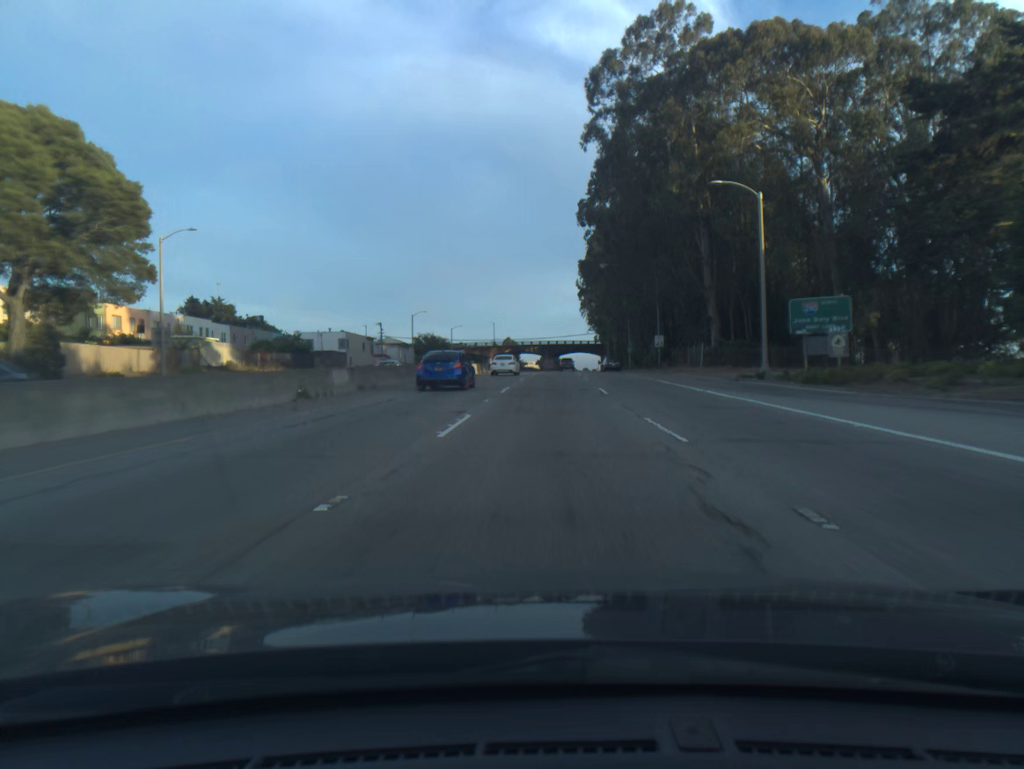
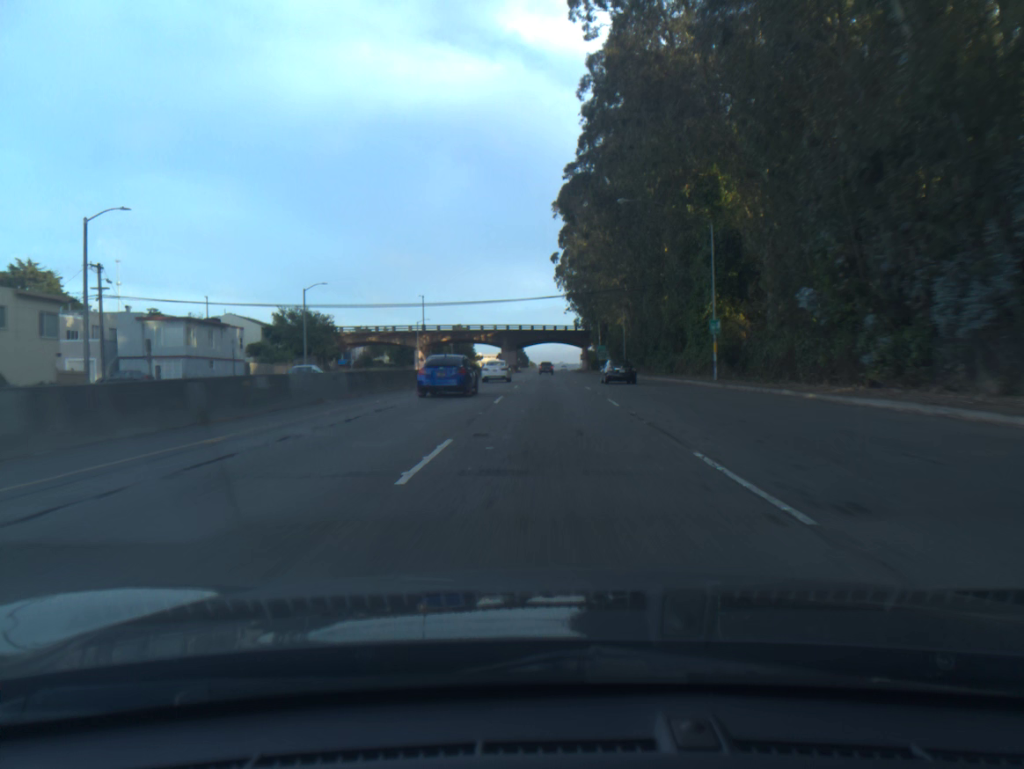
(+1.5, +77.8) m; +2°
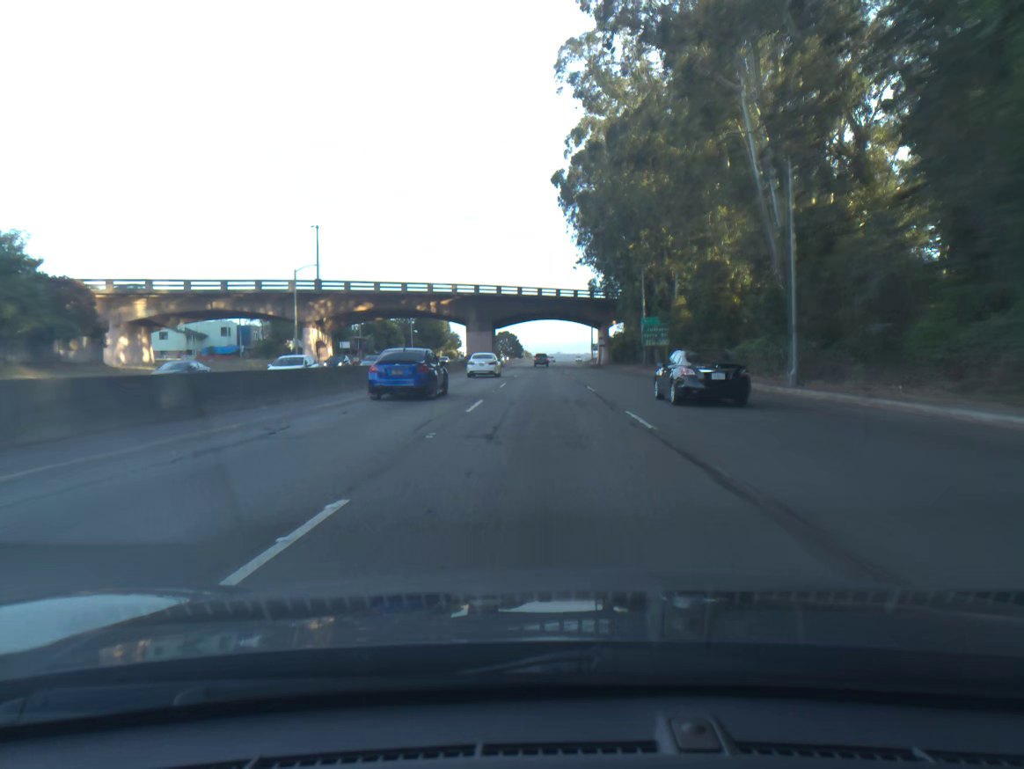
(+0.3, +64.9) m; 0°
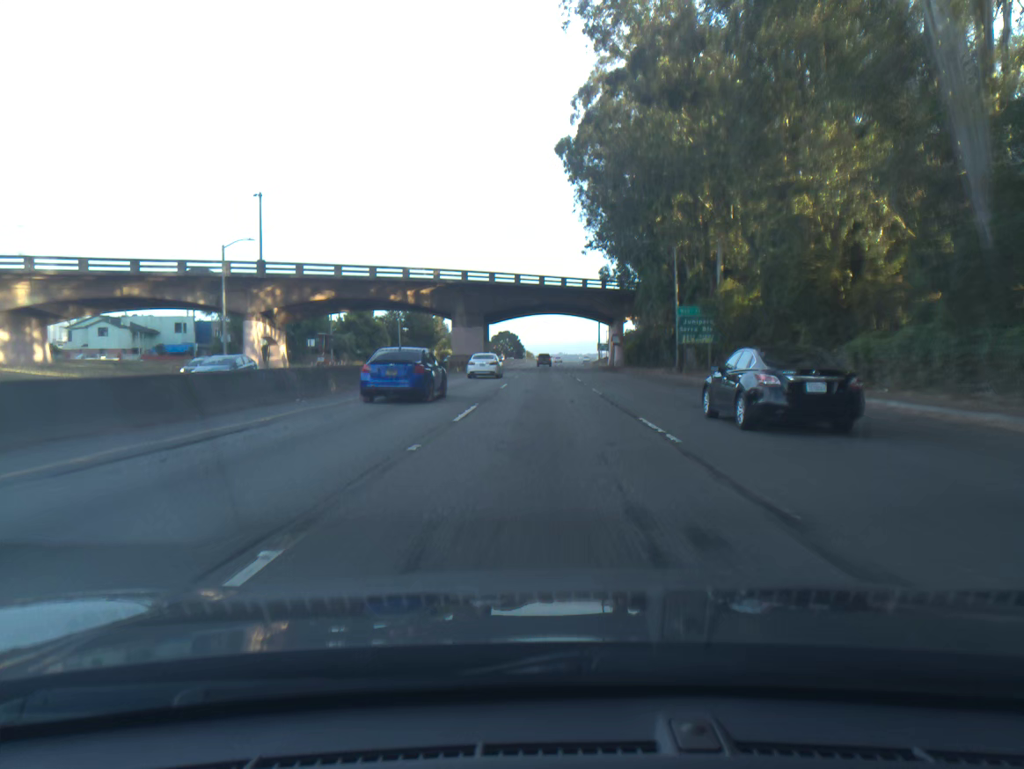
(0.0, +16.7) m; 0°
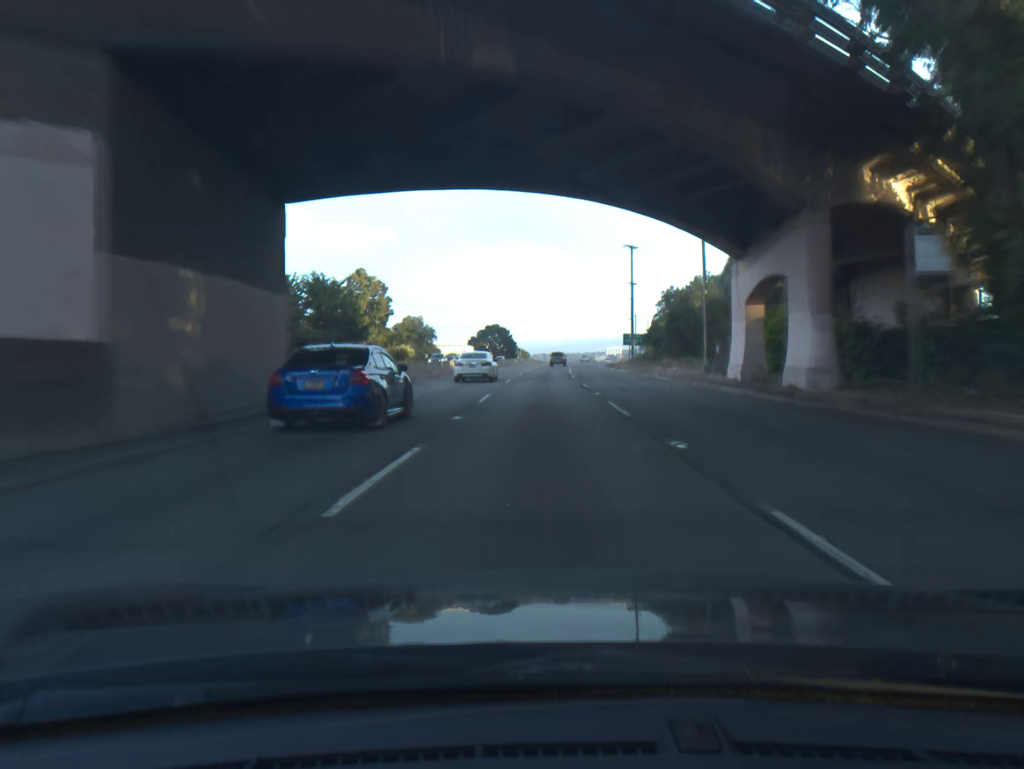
(+0.1, +68.1) m; 0°
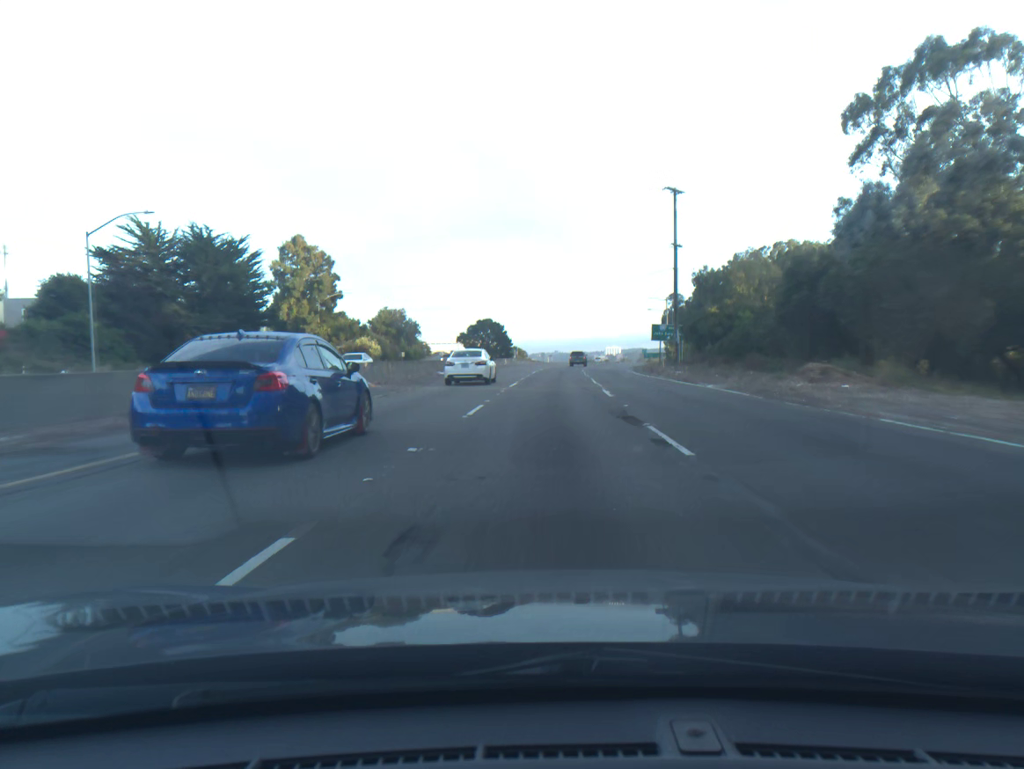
(-0.1, +34.6) m; 0°
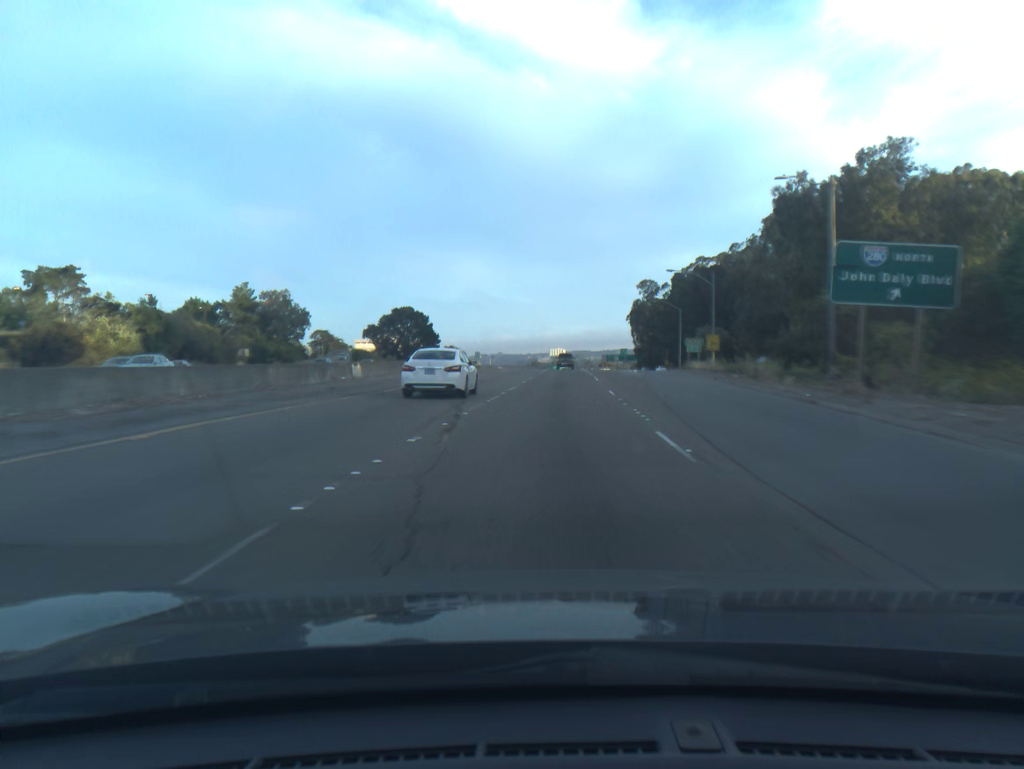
(+1.8, +69.2) m; +4°
